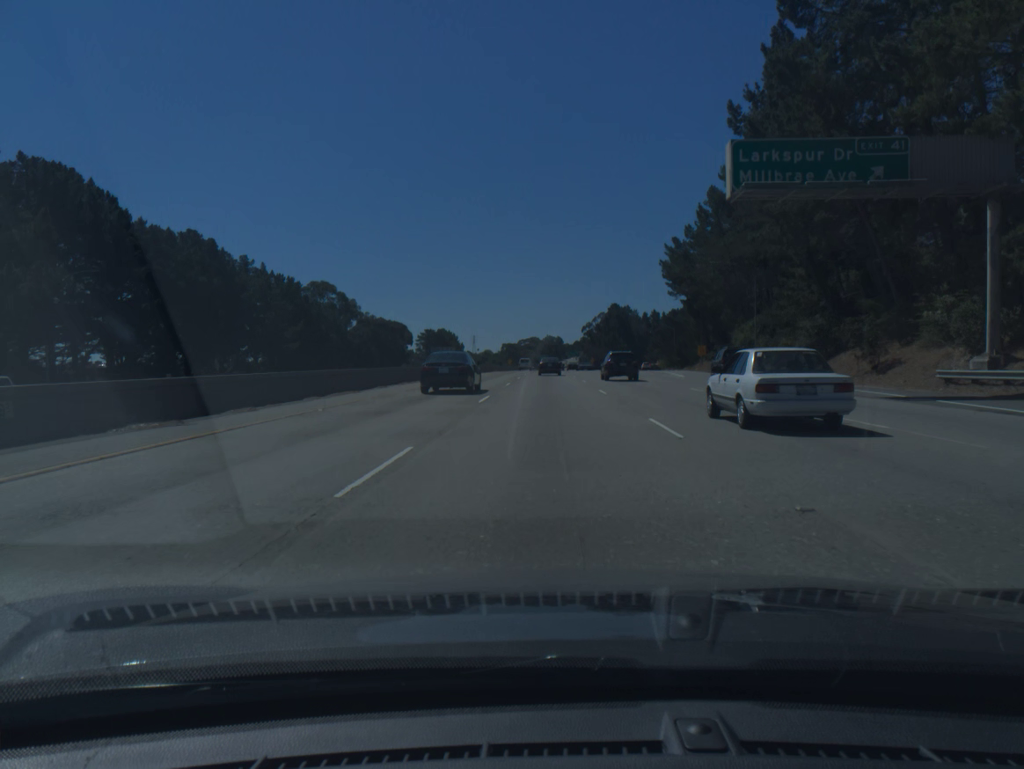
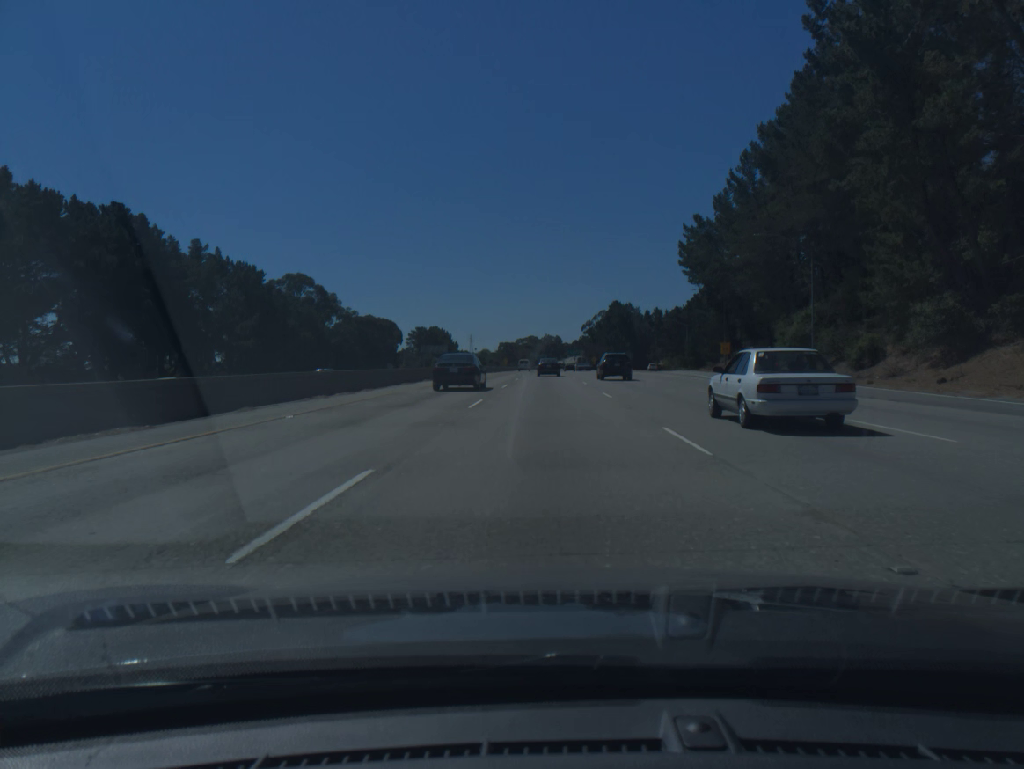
(0.0, +16.8) m; 0°
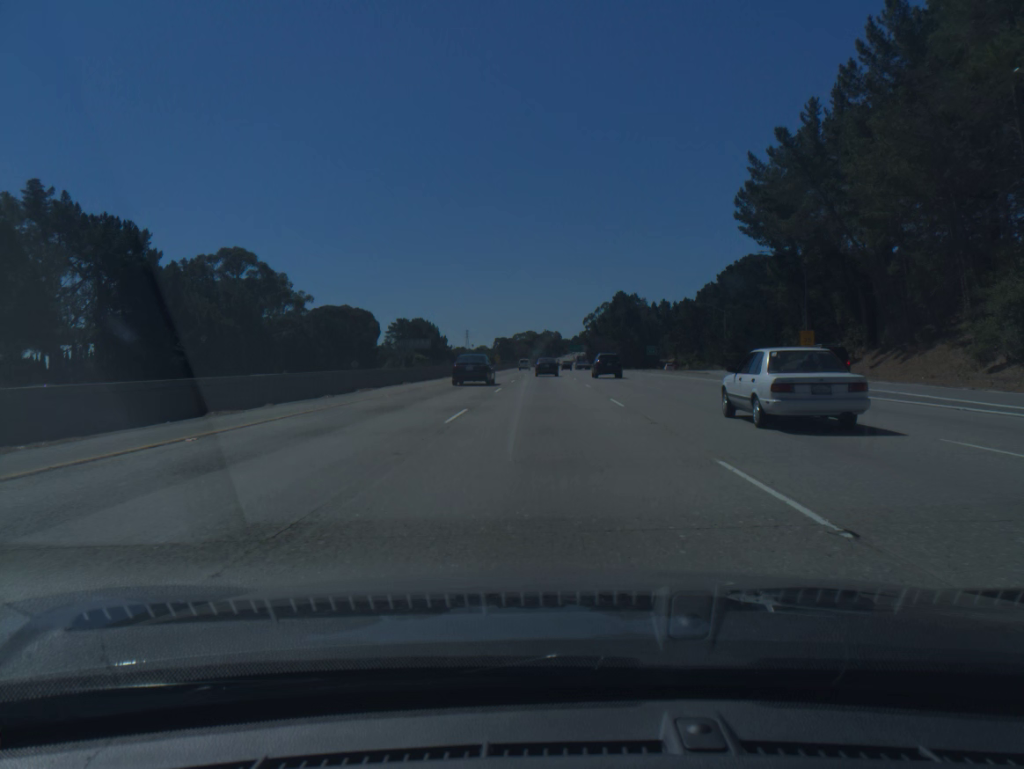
(0.0, +33.4) m; 0°
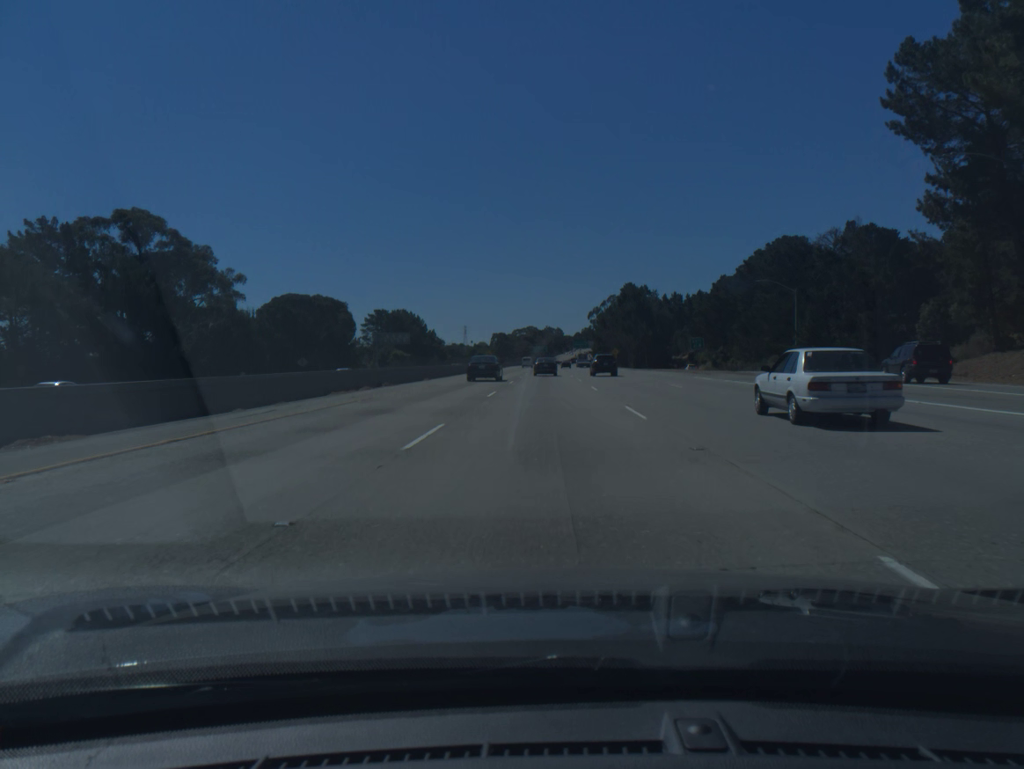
(0.0, +33.4) m; 0°
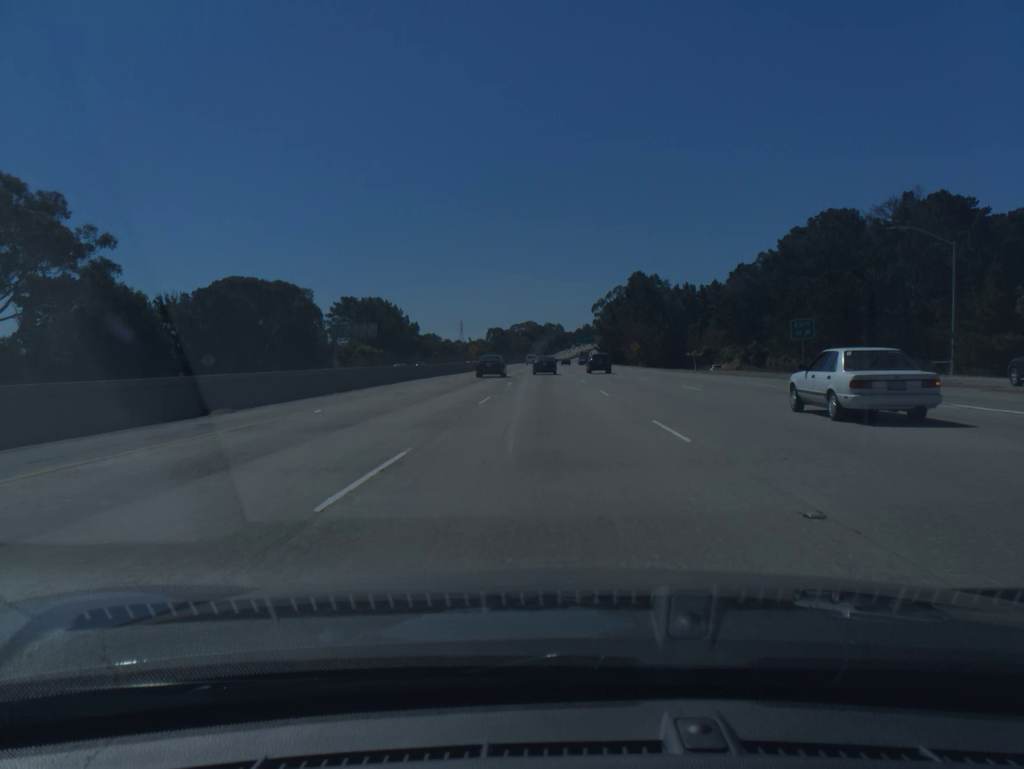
(0.0, +33.4) m; 0°
